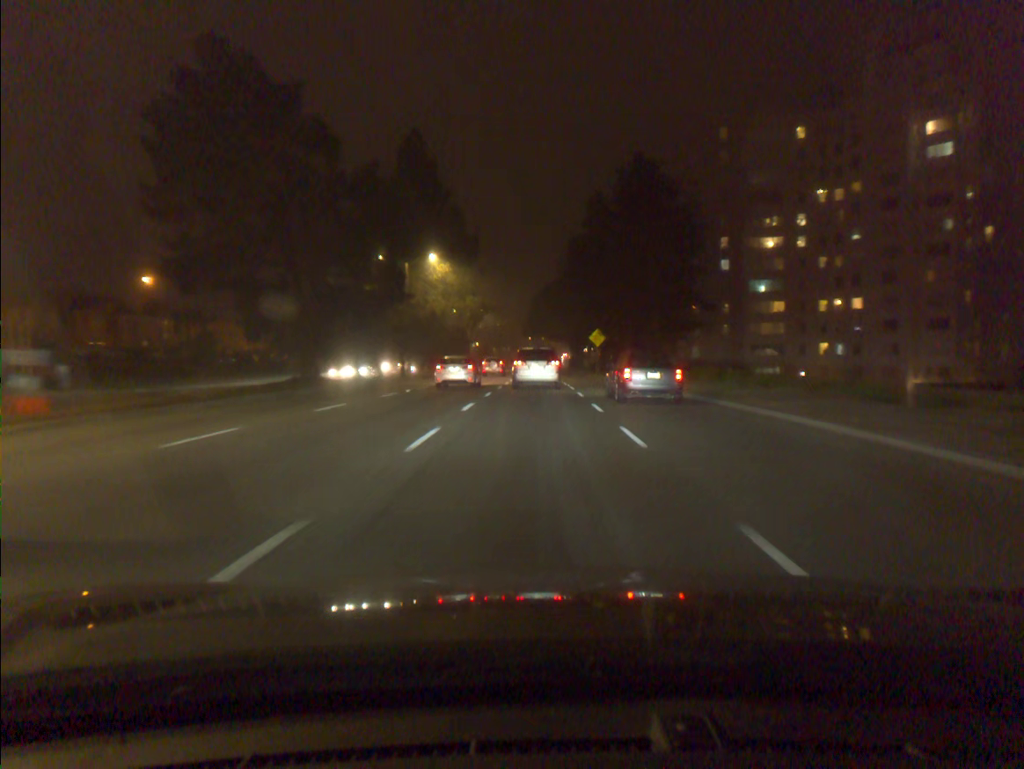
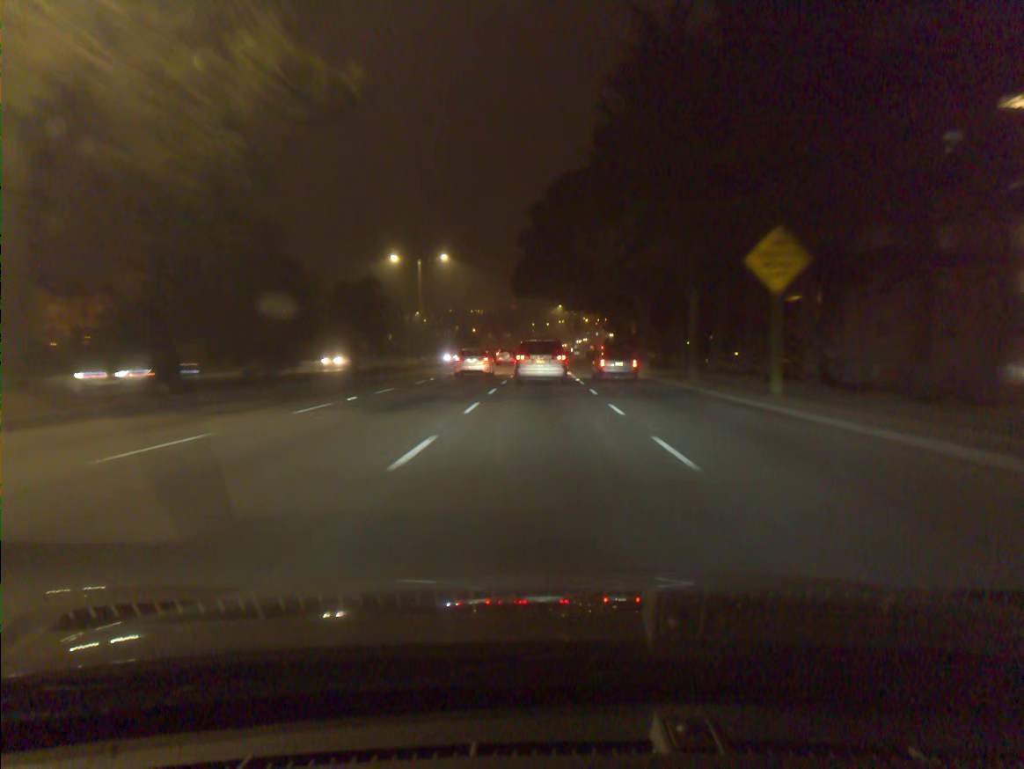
(-0.3, +54.0) m; 0°
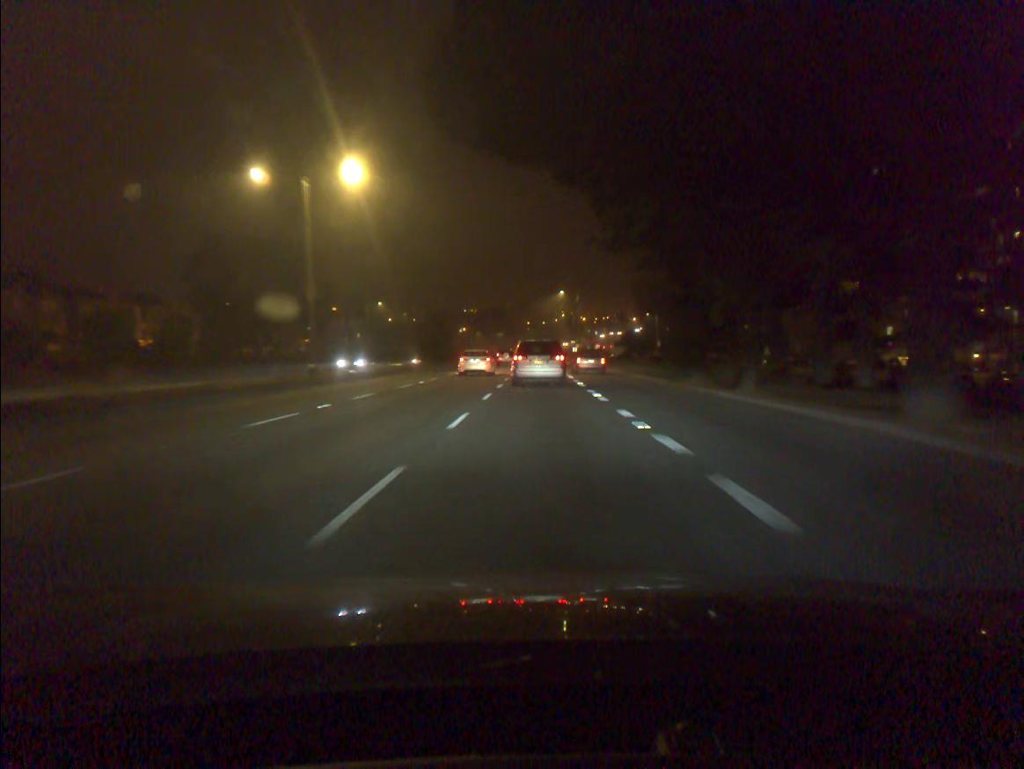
(+0.1, +32.5) m; 0°
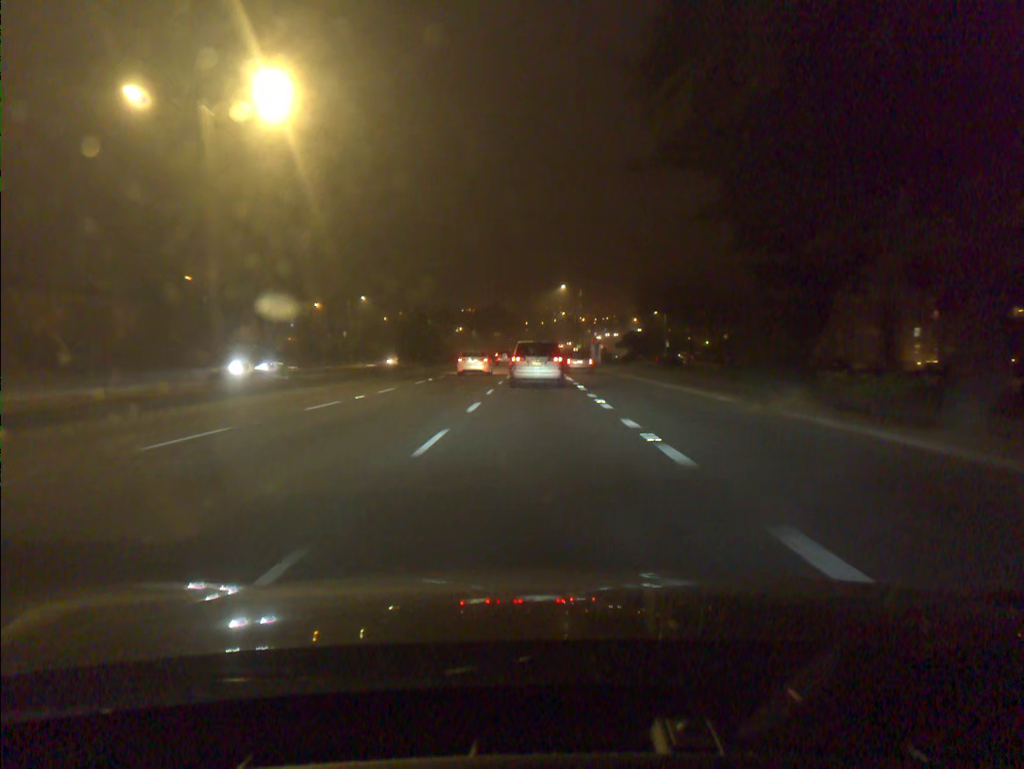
(0.0, +10.8) m; 0°
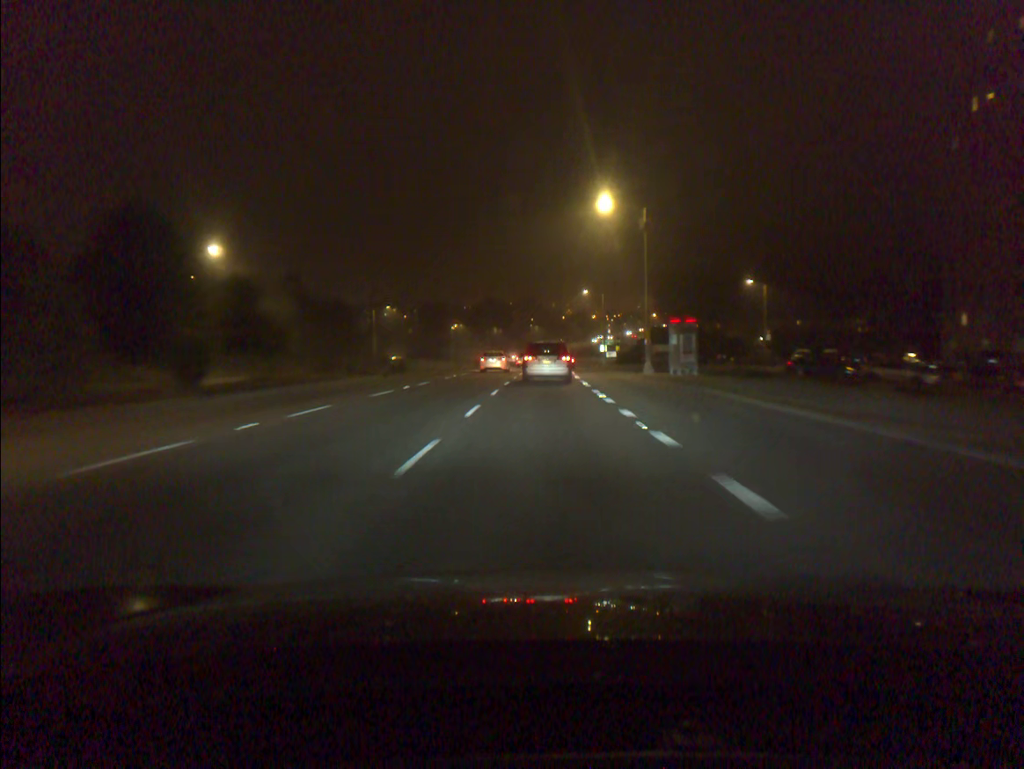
(-0.2, +53.4) m; 0°
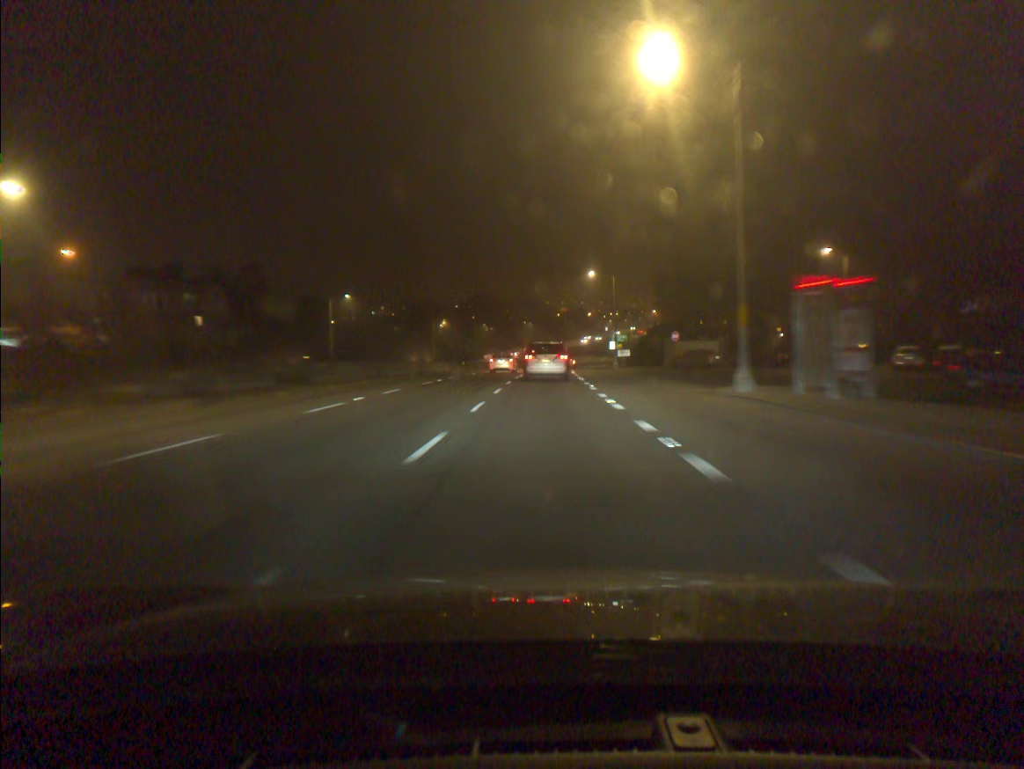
(+0.1, +21.4) m; 0°
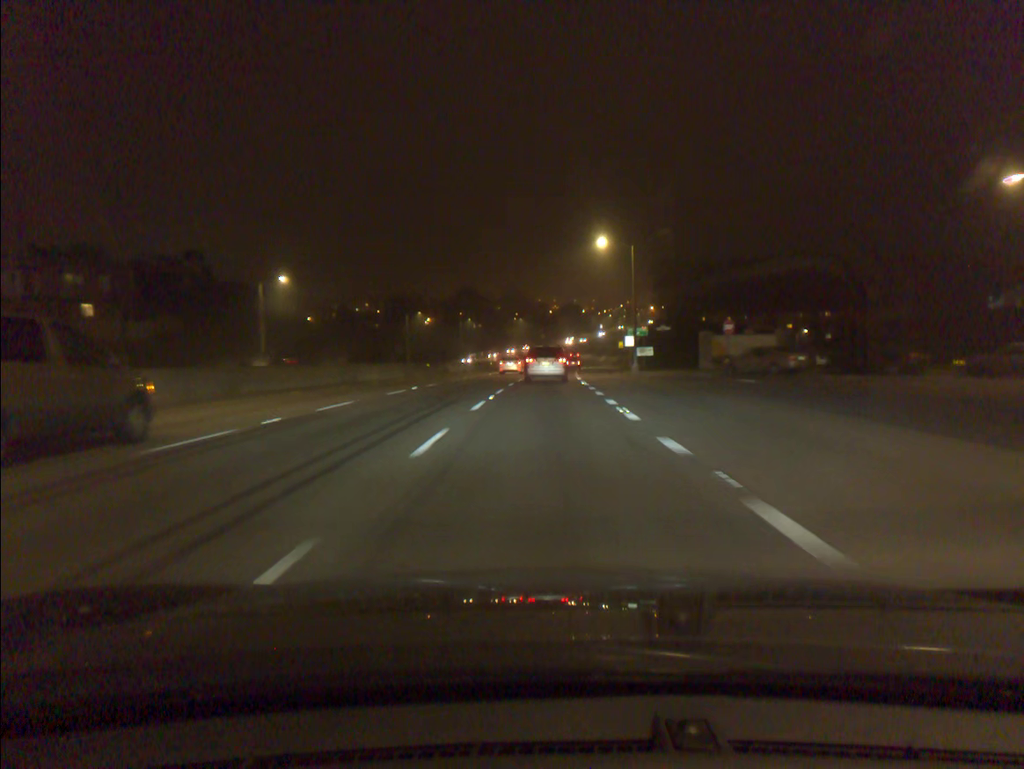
(+0.1, +21.5) m; +1°
